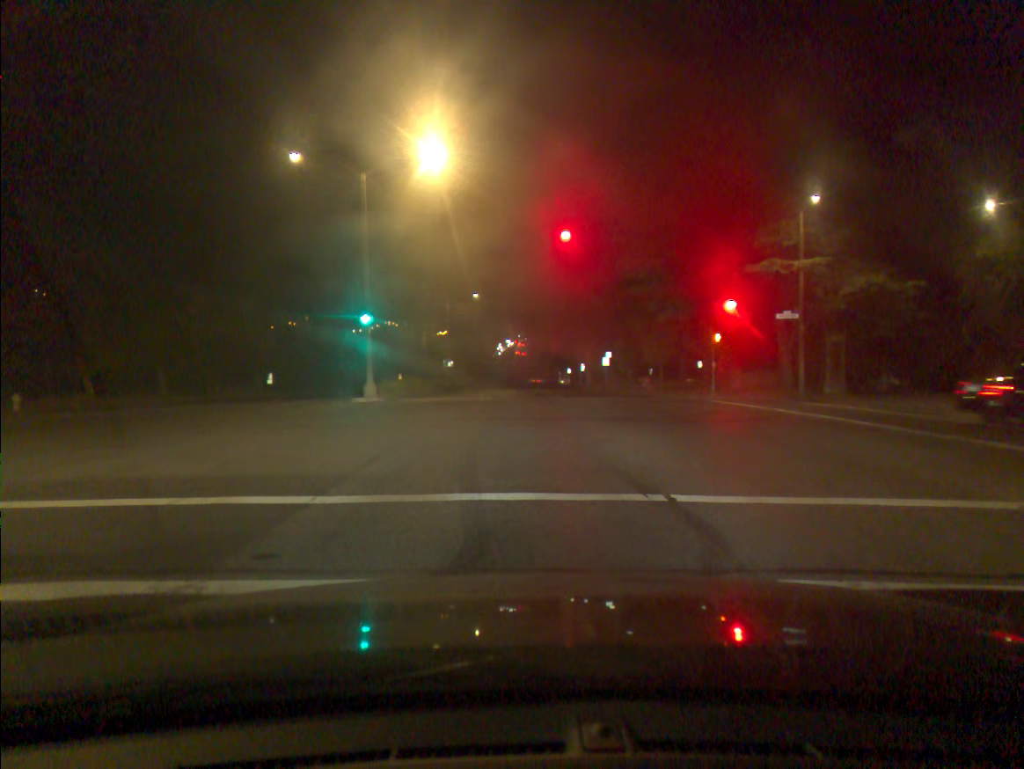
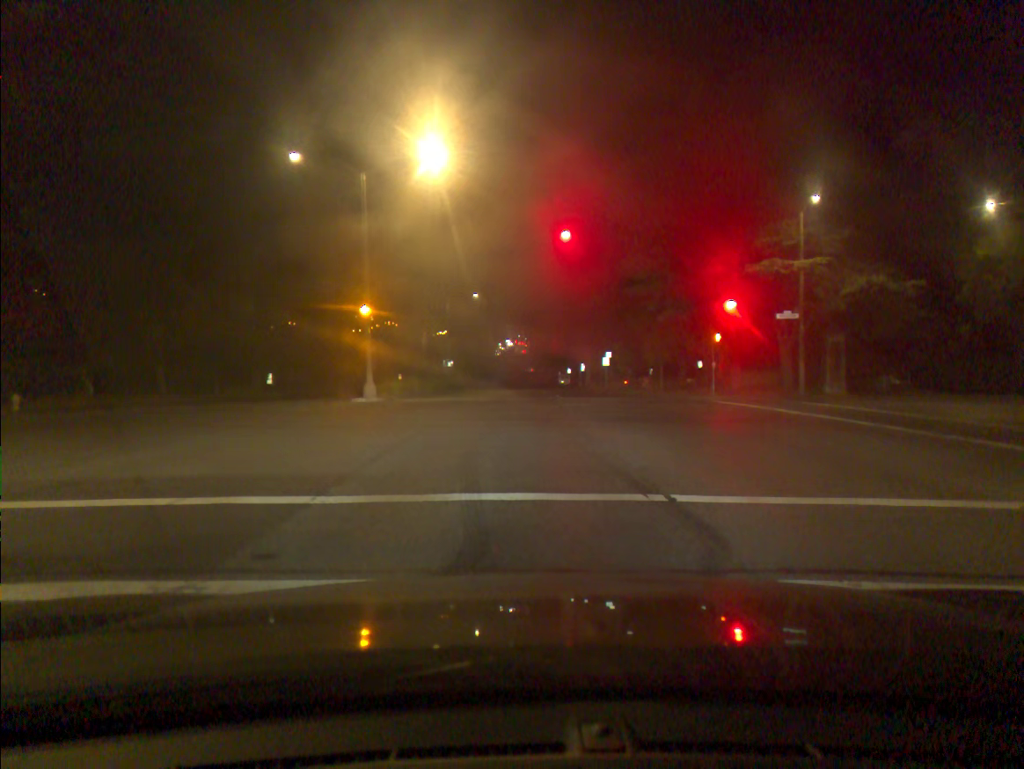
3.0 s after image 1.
(0.0, 0.0) m; 0°
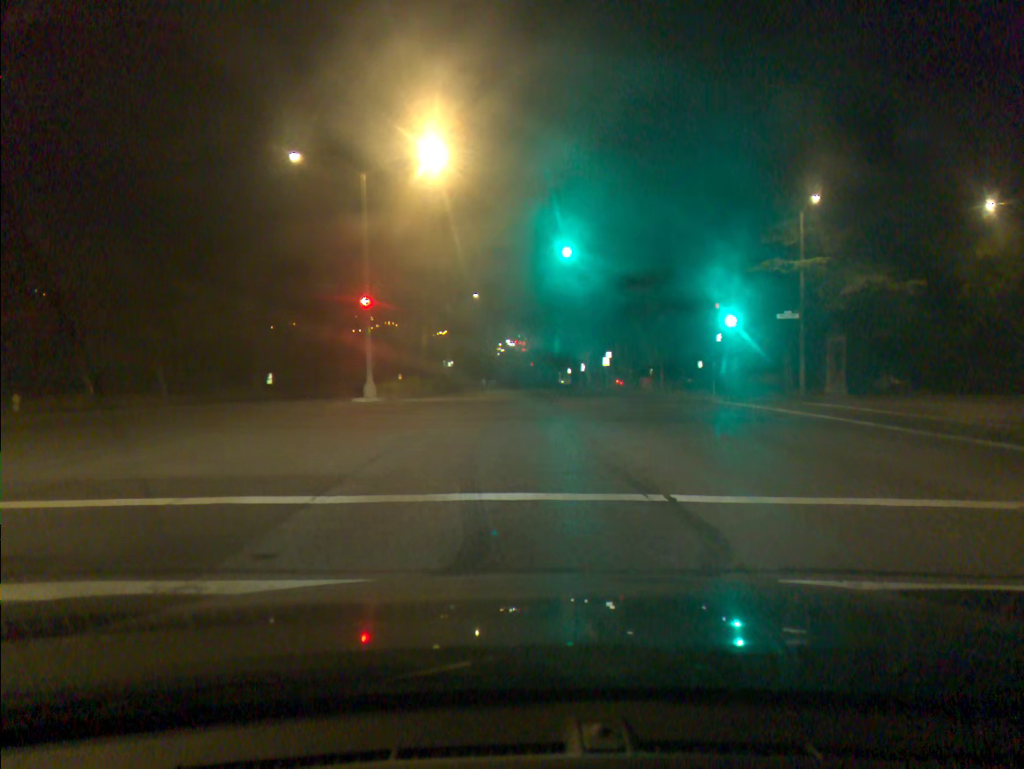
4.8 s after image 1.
(0.0, 0.0) m; 0°
